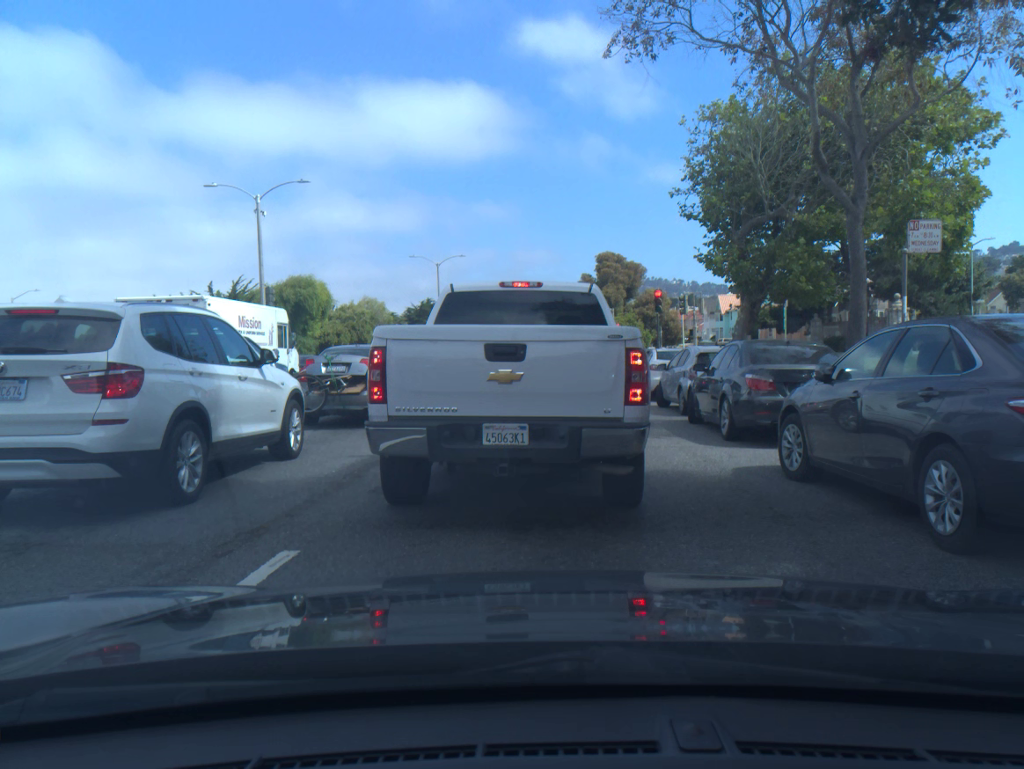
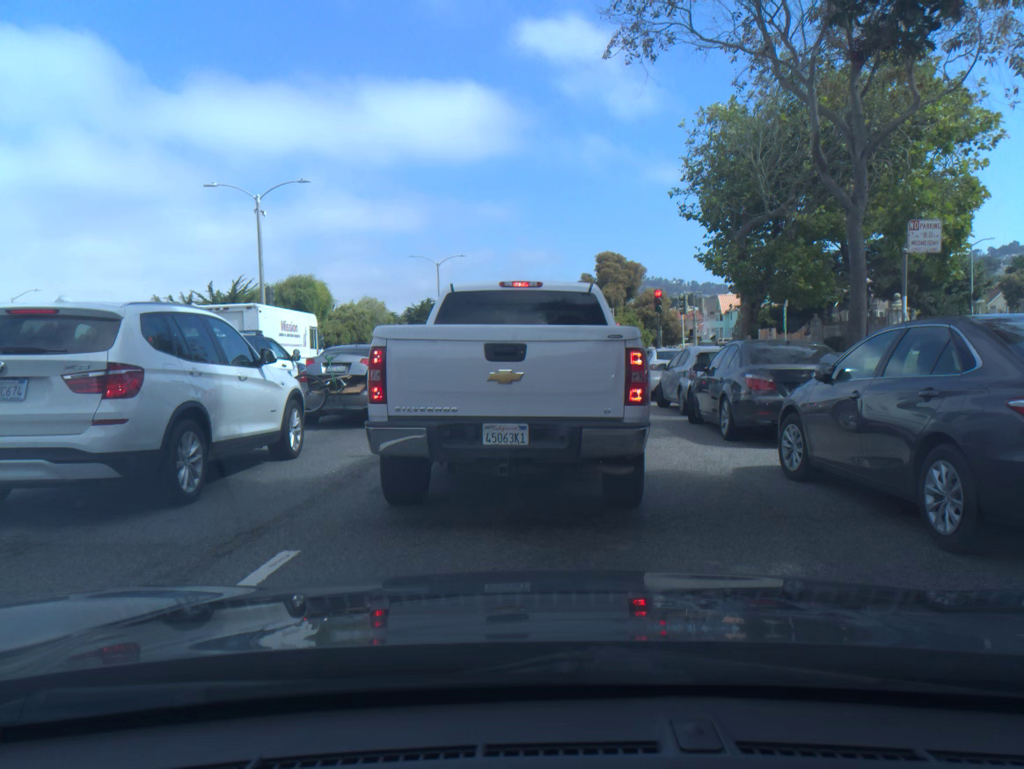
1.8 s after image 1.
(-0.1, 0.0) m; 0°
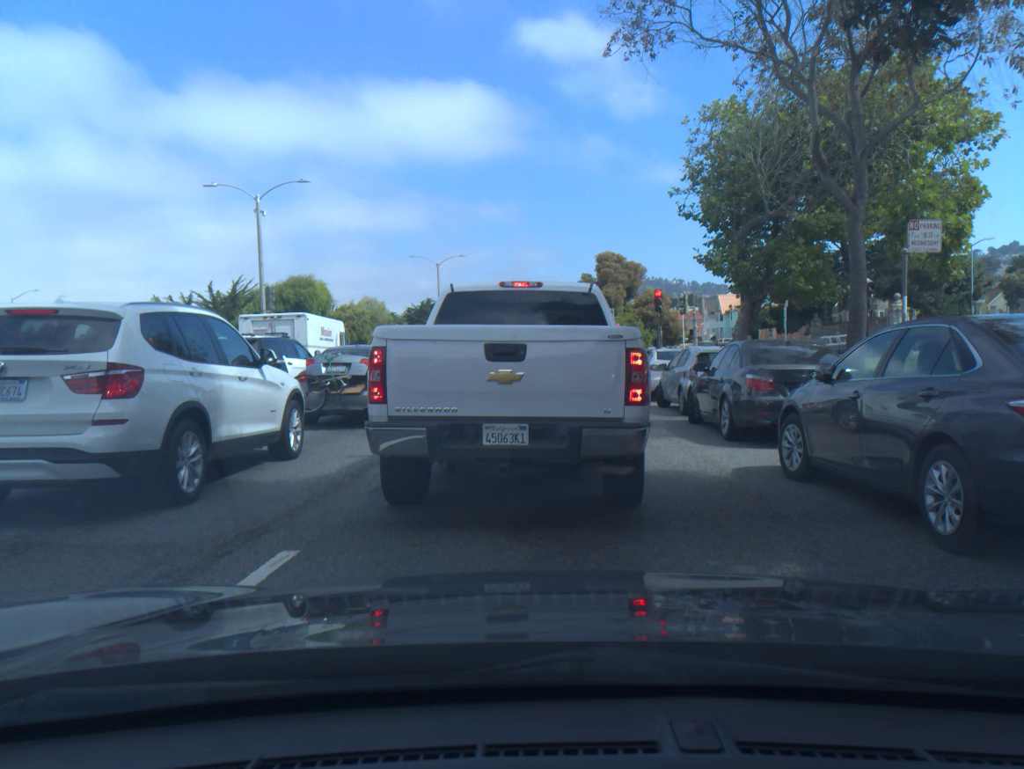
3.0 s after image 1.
(0.0, 0.0) m; 0°
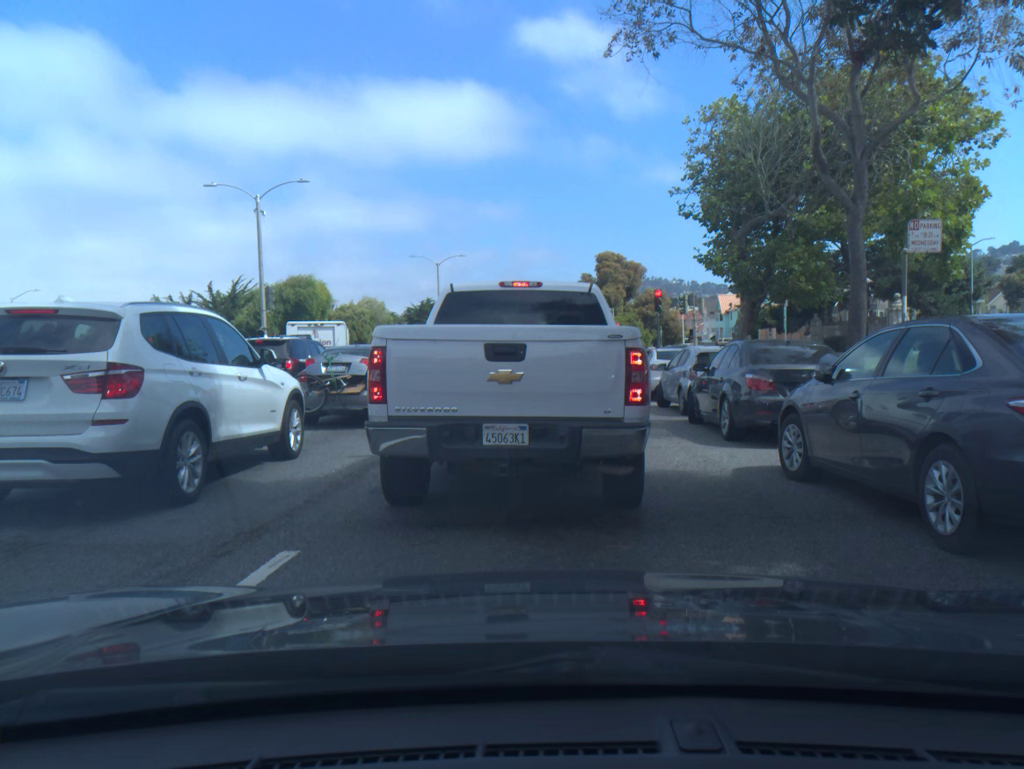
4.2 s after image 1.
(0.0, 0.0) m; 0°
